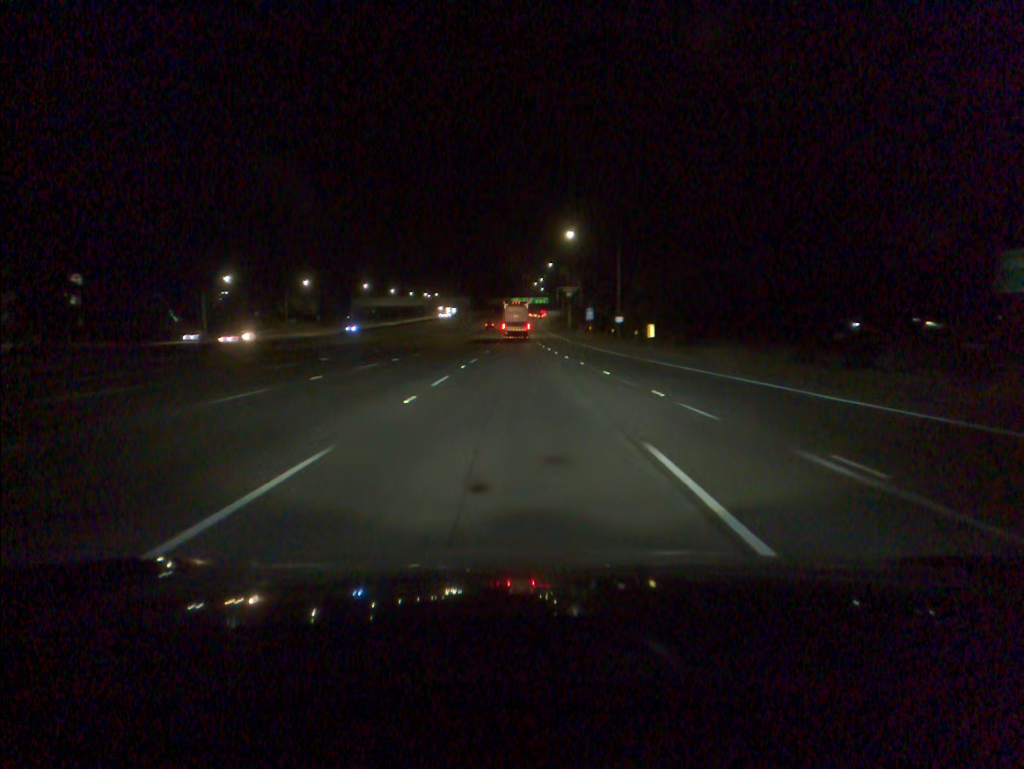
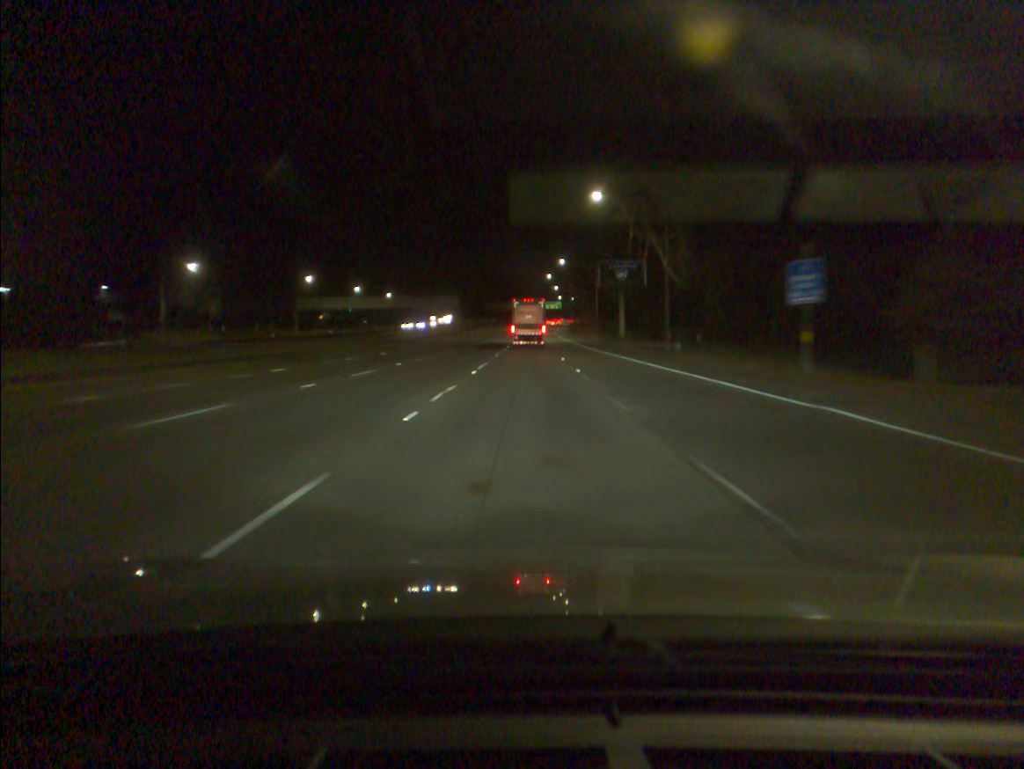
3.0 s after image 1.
(-0.6, +75.8) m; 0°
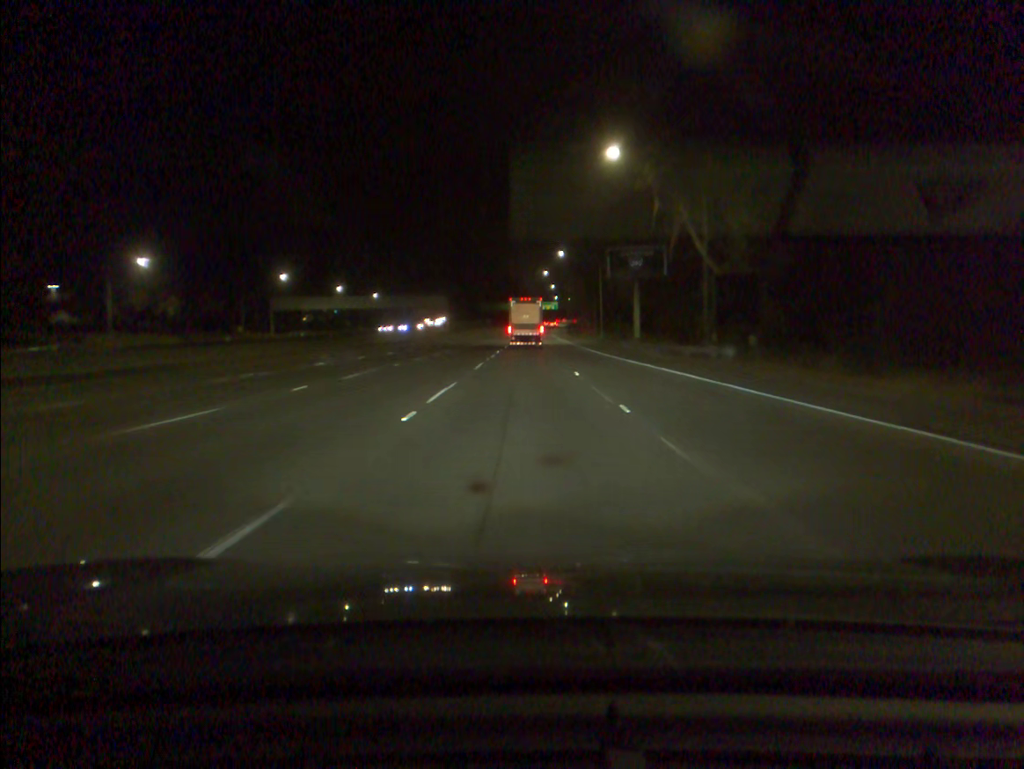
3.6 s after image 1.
(+0.1, +14.6) m; 0°
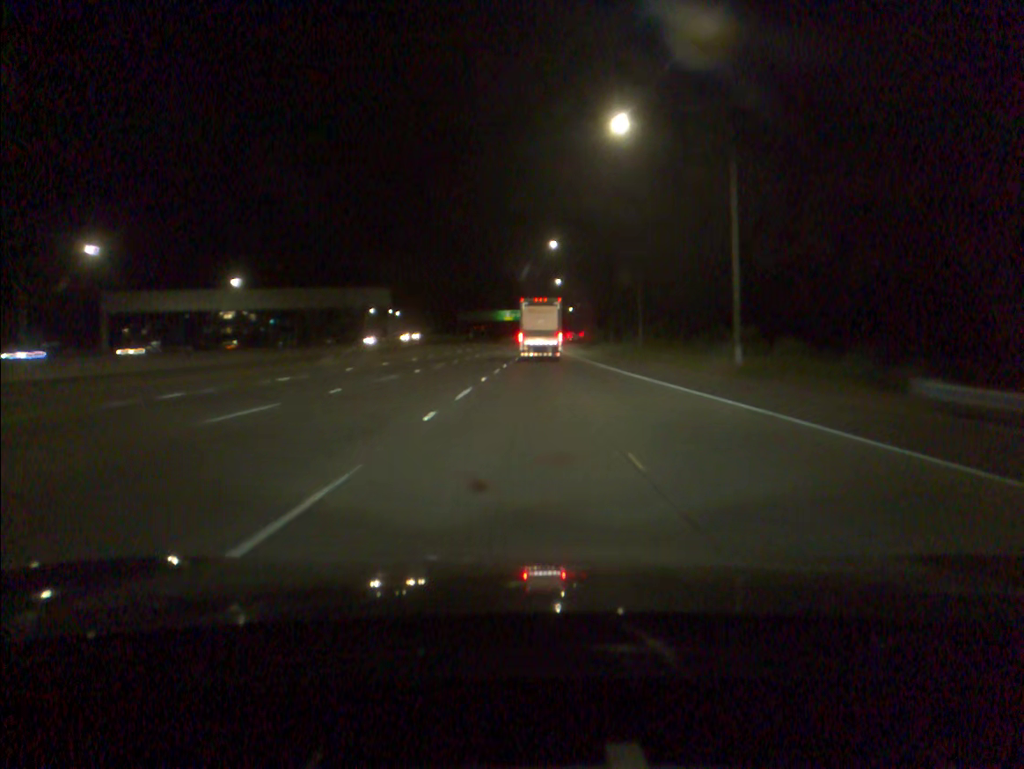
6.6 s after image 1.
(+0.2, +71.1) m; +1°
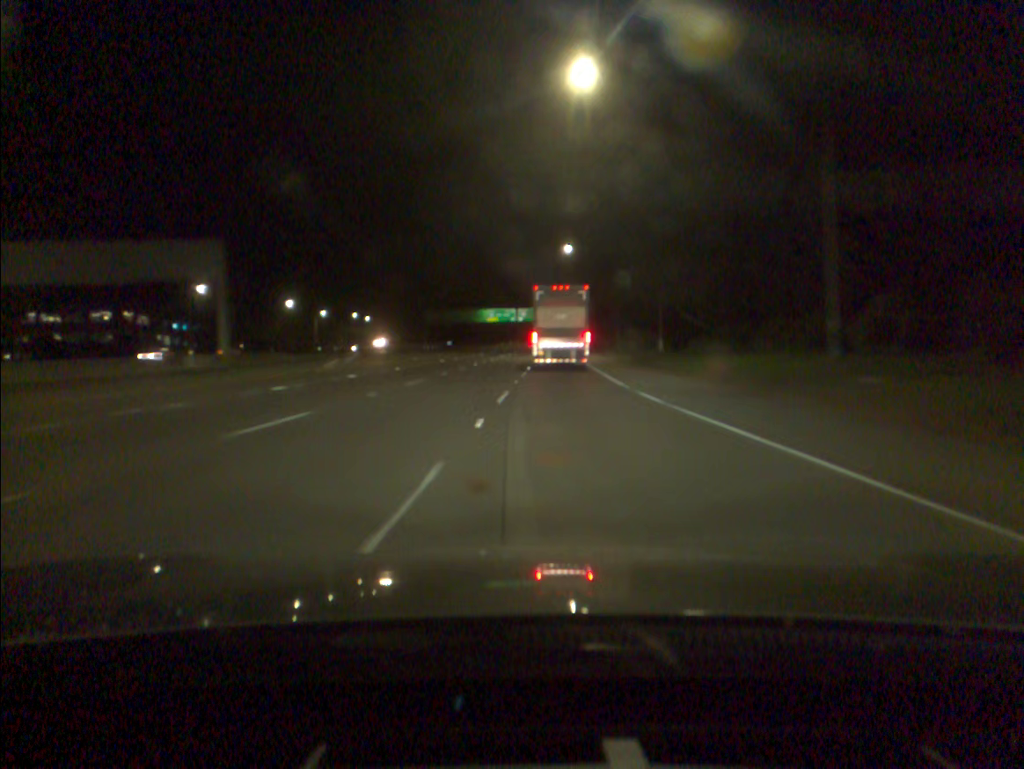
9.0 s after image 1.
(+0.6, +58.7) m; +1°
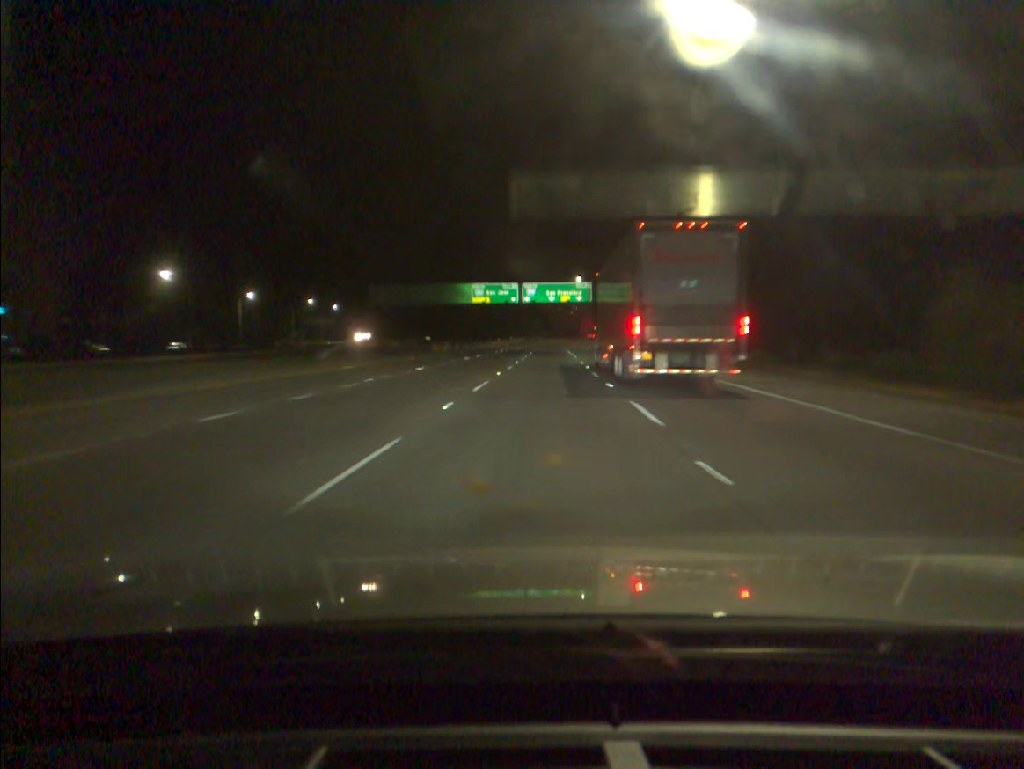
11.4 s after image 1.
(-0.7, +63.5) m; 0°
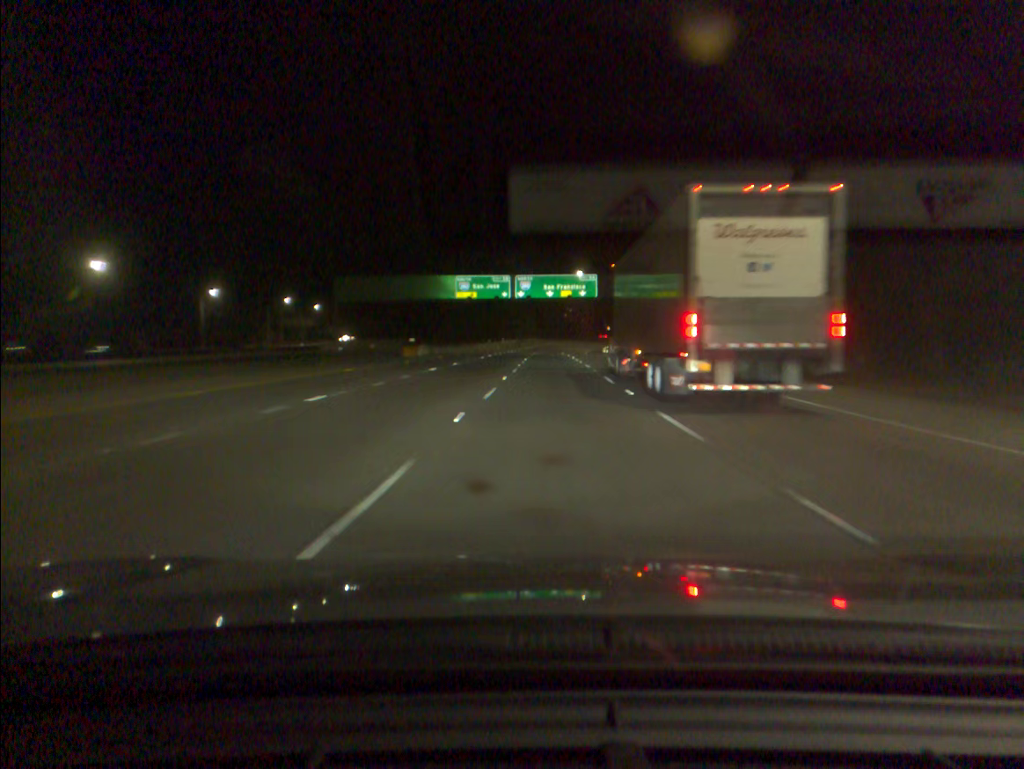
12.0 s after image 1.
(0.0, +16.3) m; 0°
